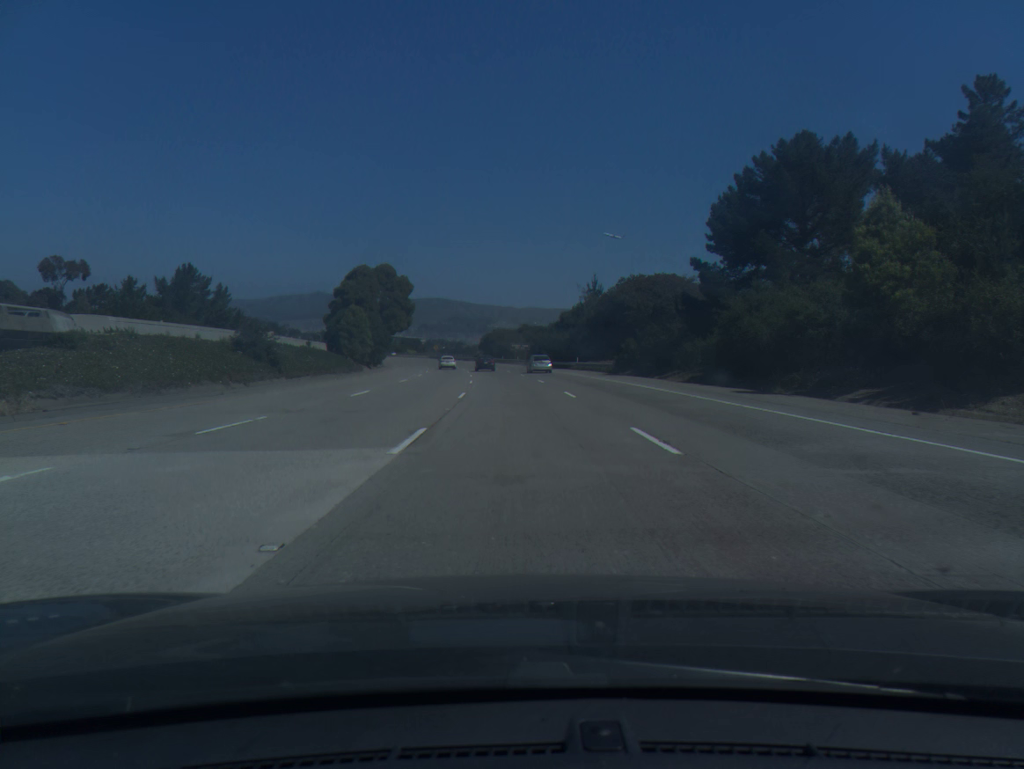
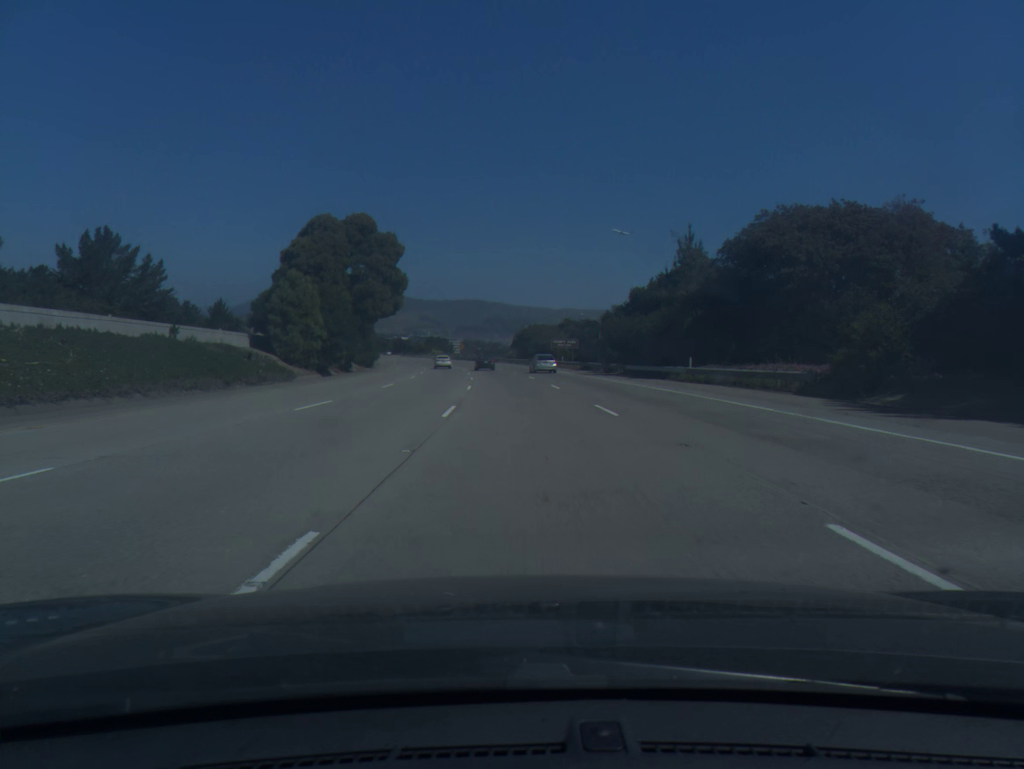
(-0.9, +37.6) m; -3°
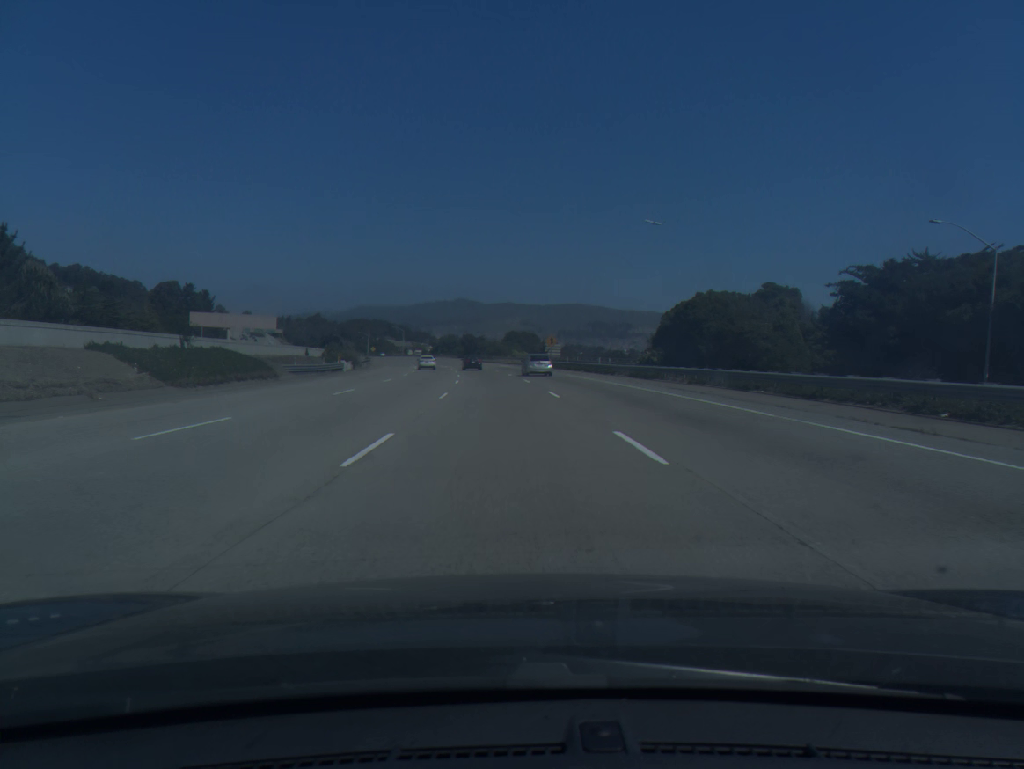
(-5.6, +95.3) m; -7°
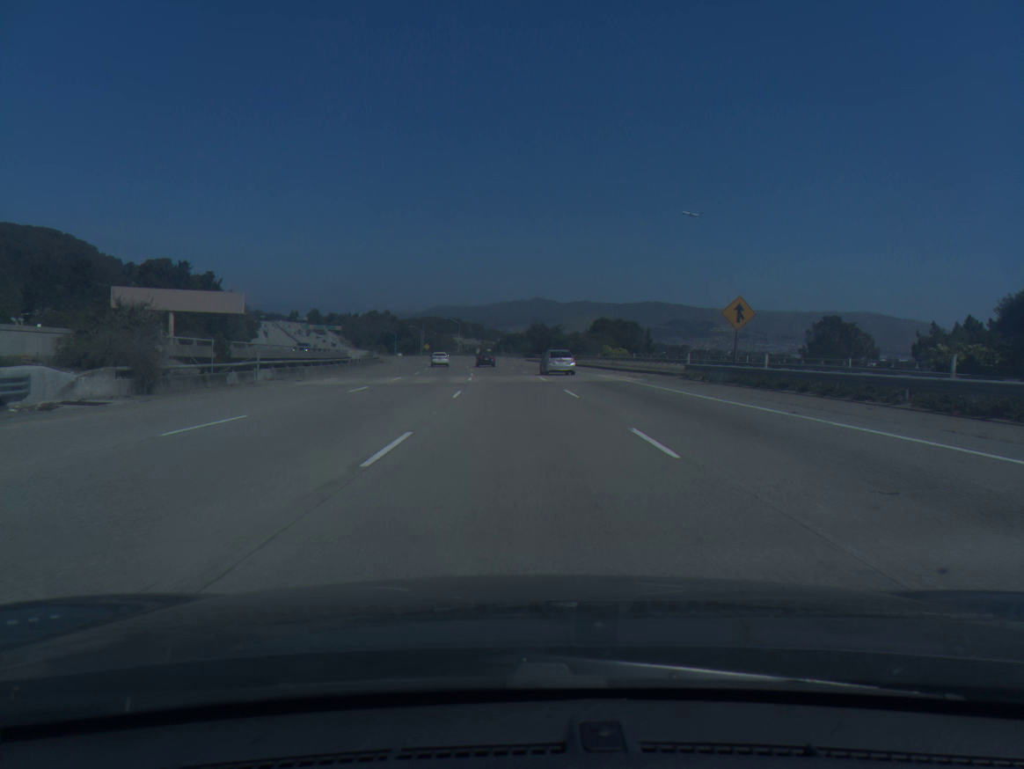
(-2.7, +58.2) m; -5°
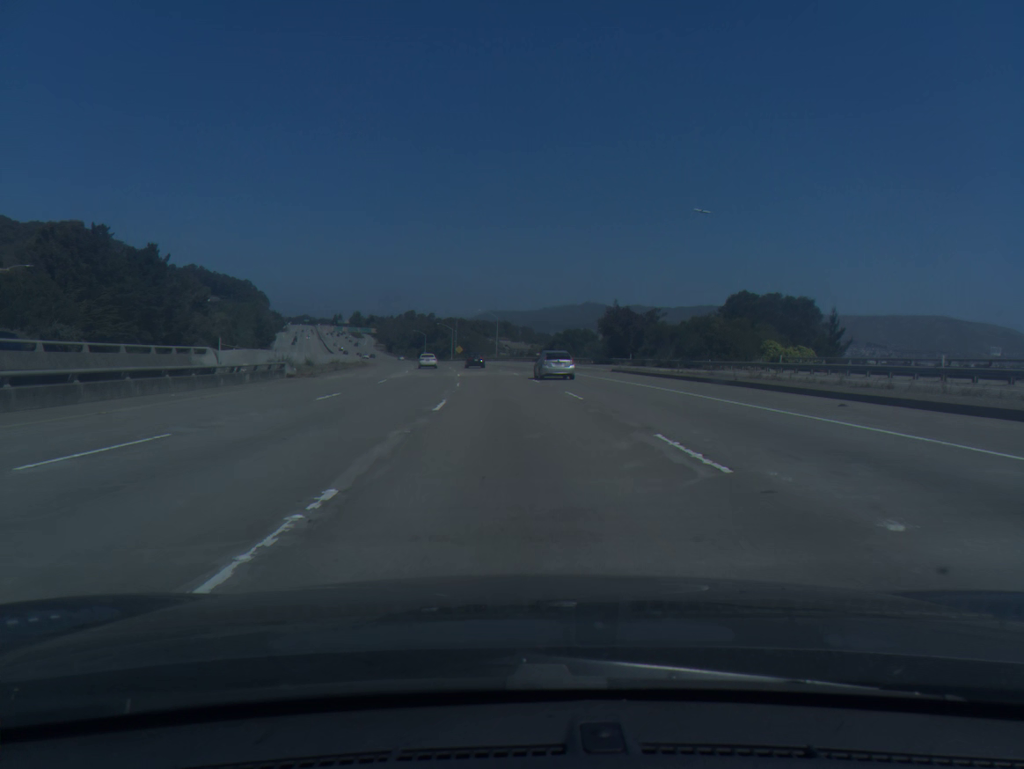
(-1.9, +58.4) m; -4°
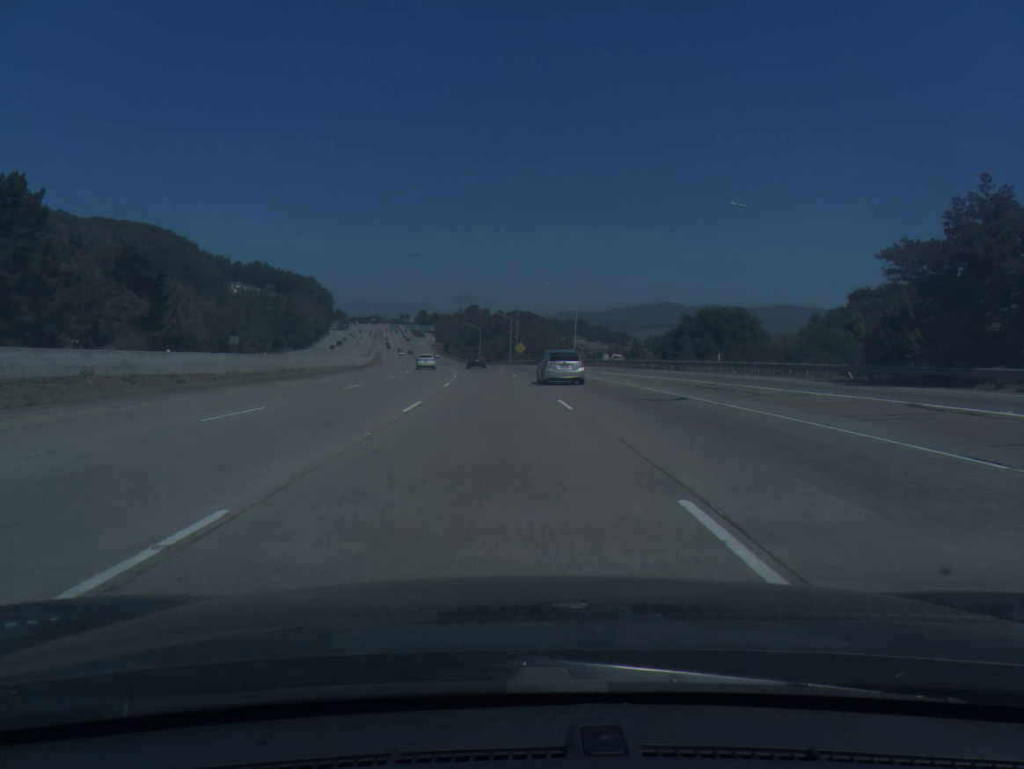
(-2.4, +58.8) m; -5°
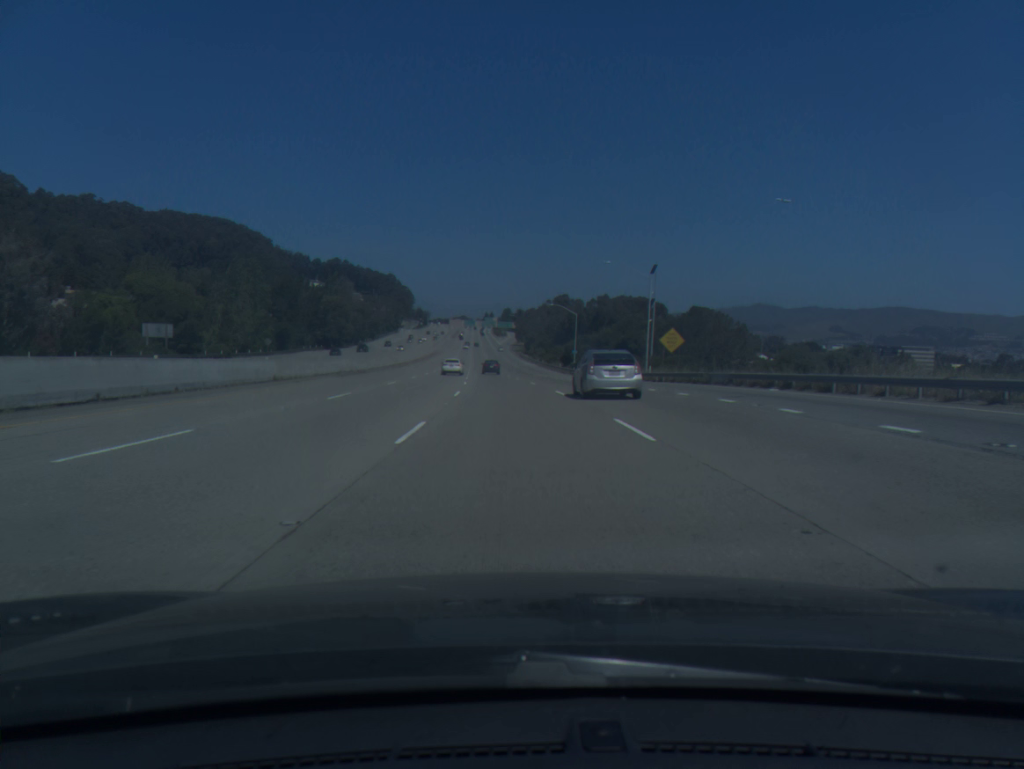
(-5.1, +79.2) m; -6°
